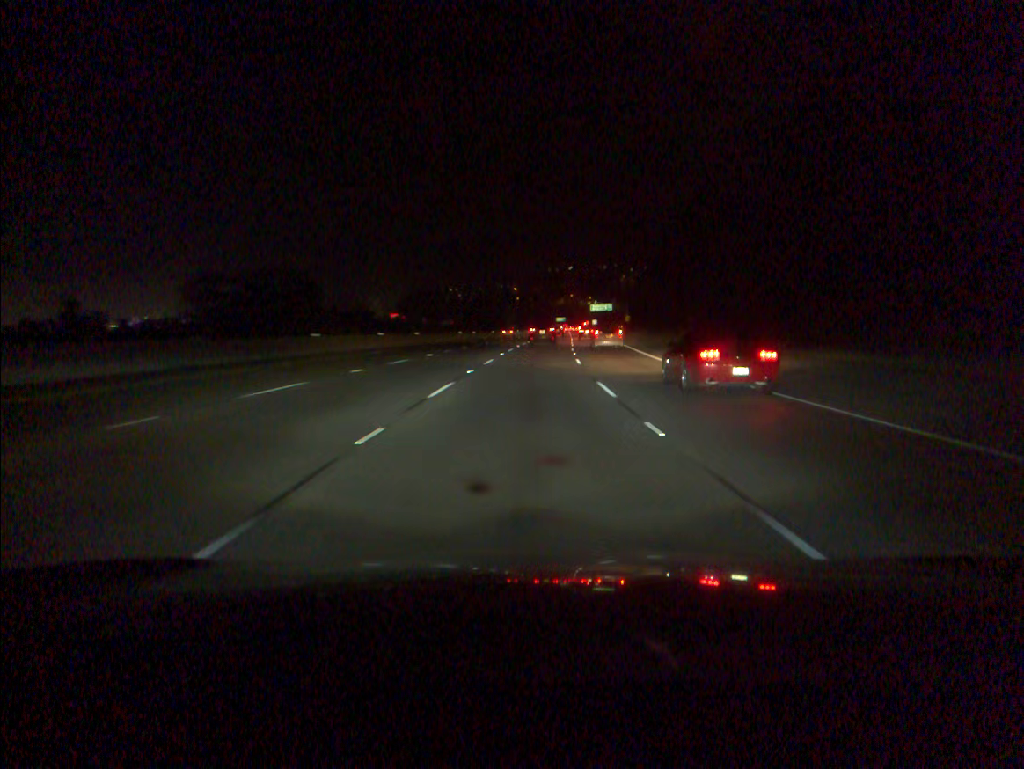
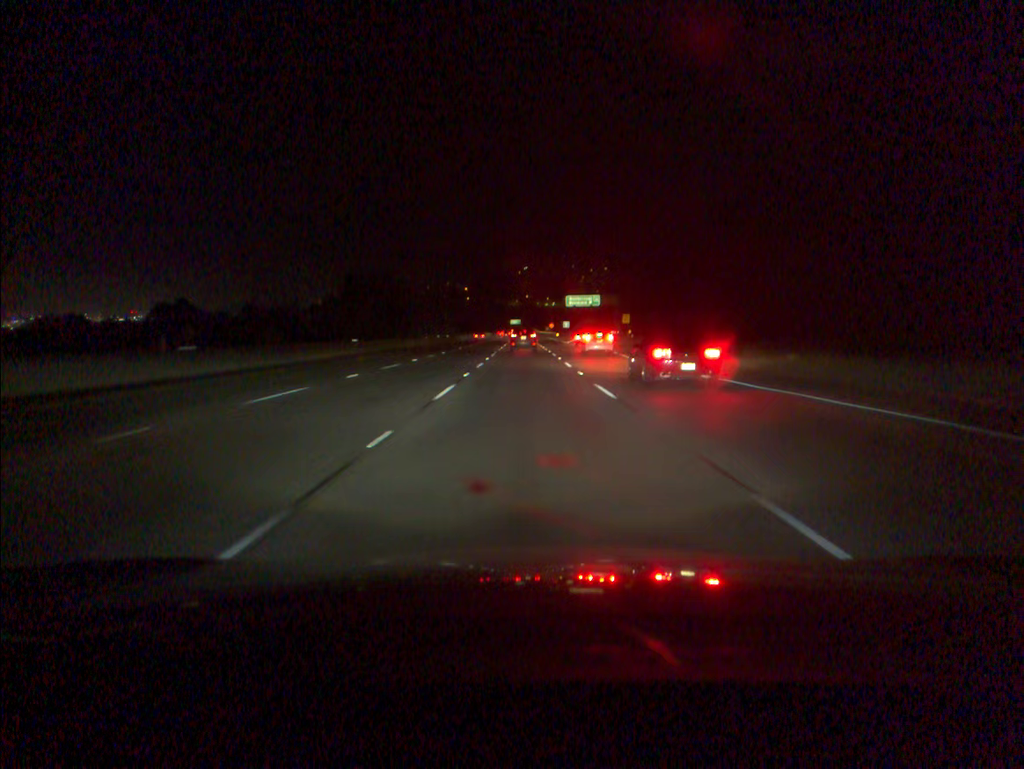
(+3.3, +87.3) m; +4°
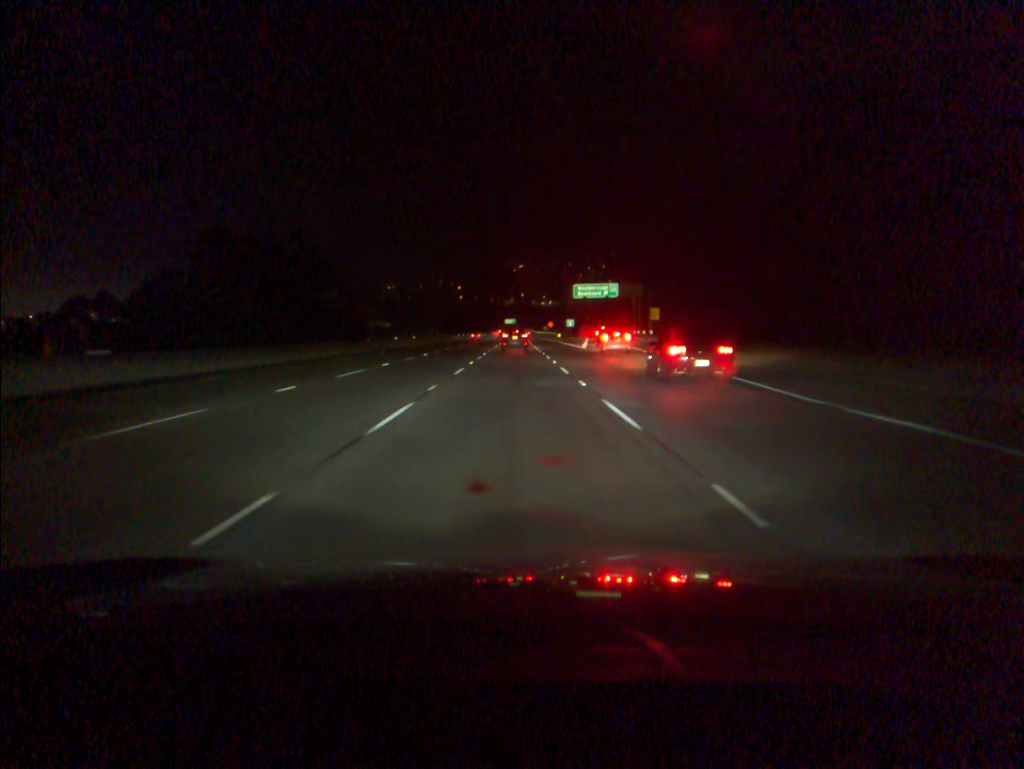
(+0.1, +34.7) m; 0°
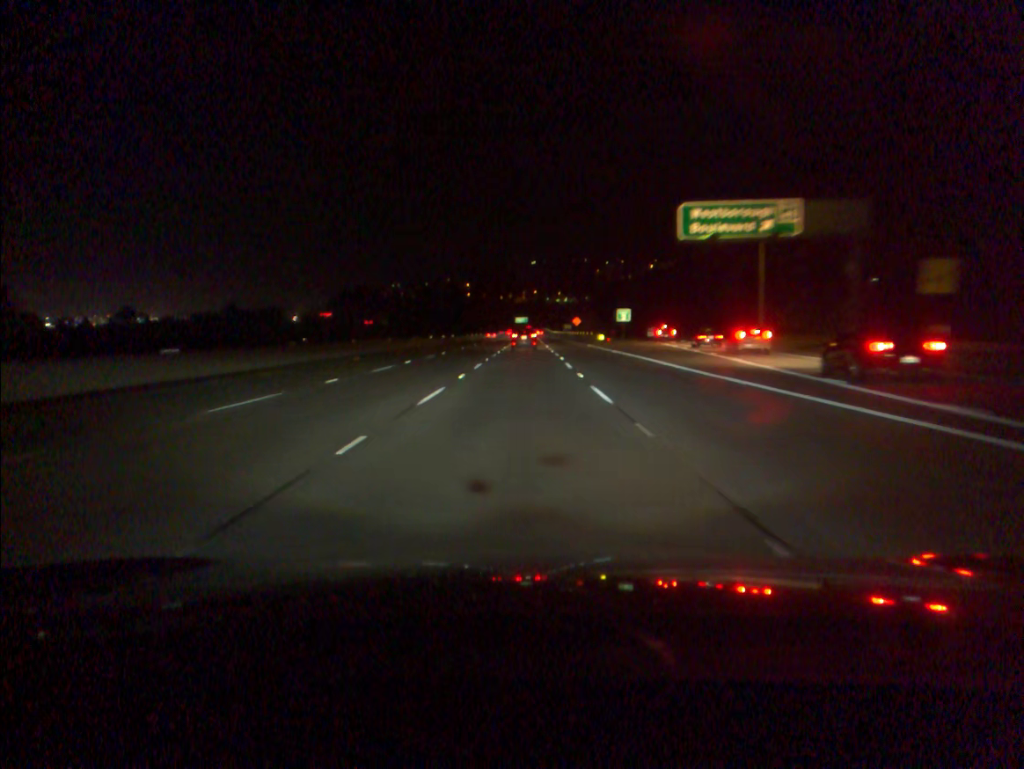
(-0.4, +69.1) m; -1°
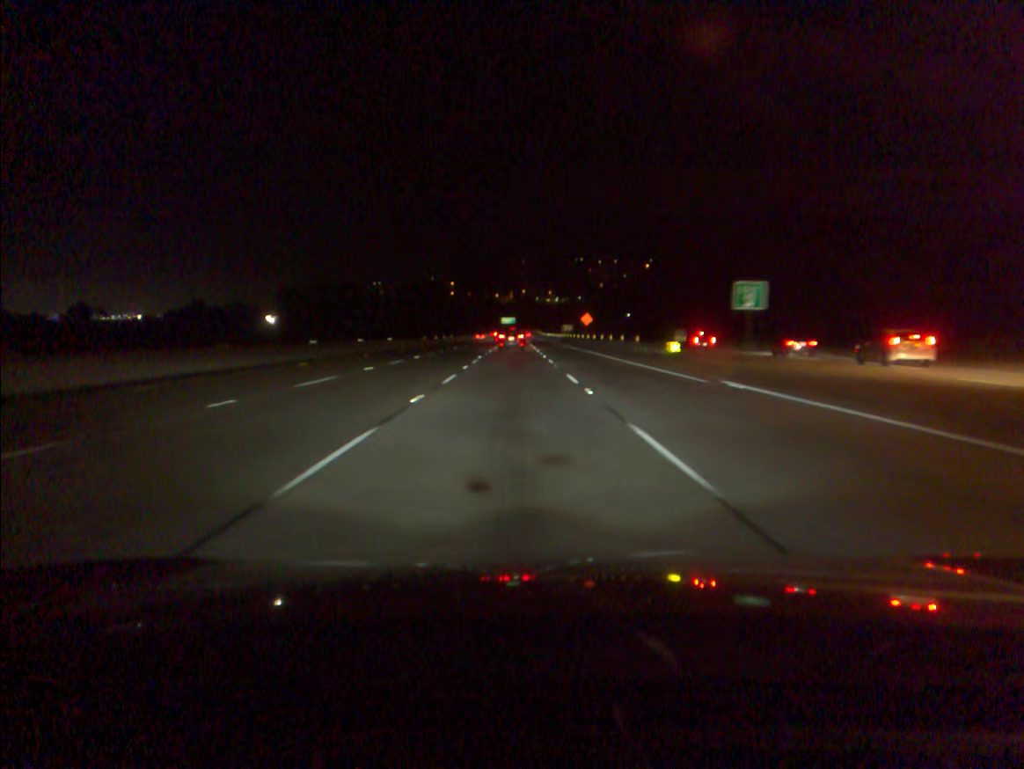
(+0.2, +52.1) m; +1°
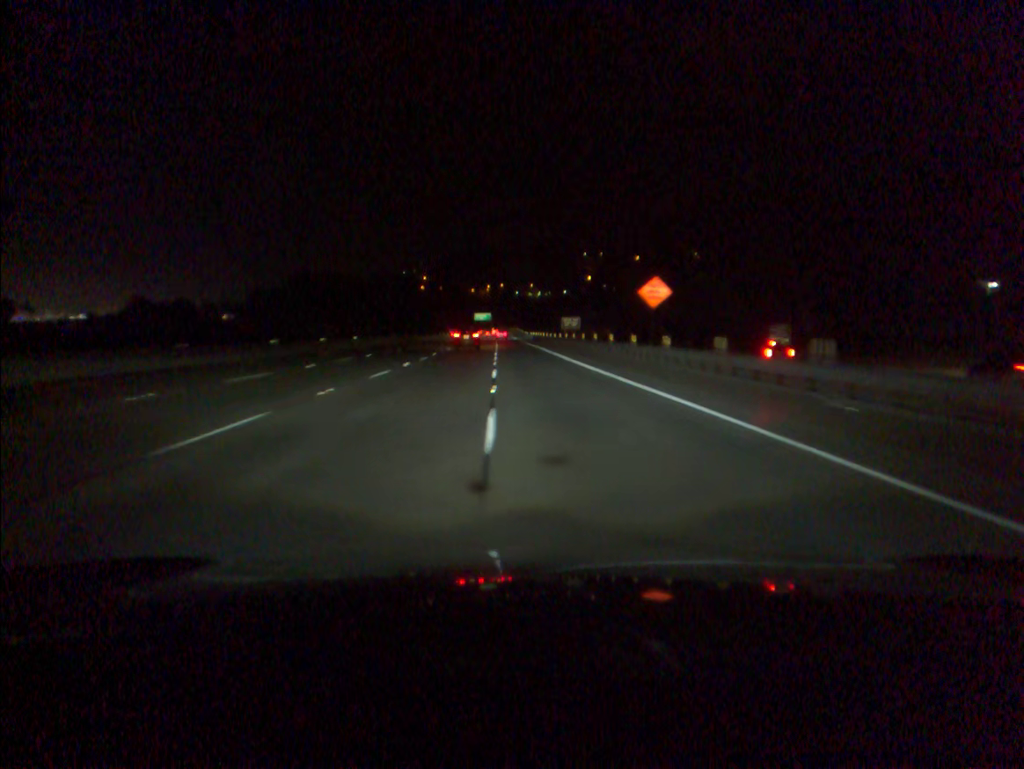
(+1.1, +70.9) m; +2°
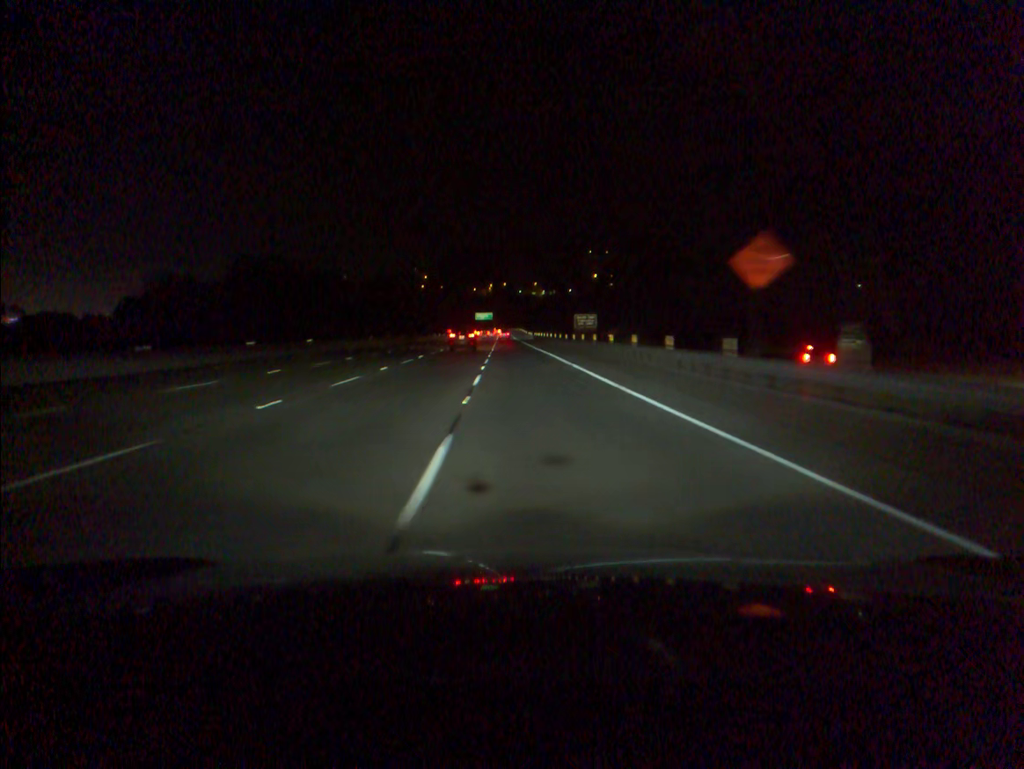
(0.0, +17.8) m; 0°
